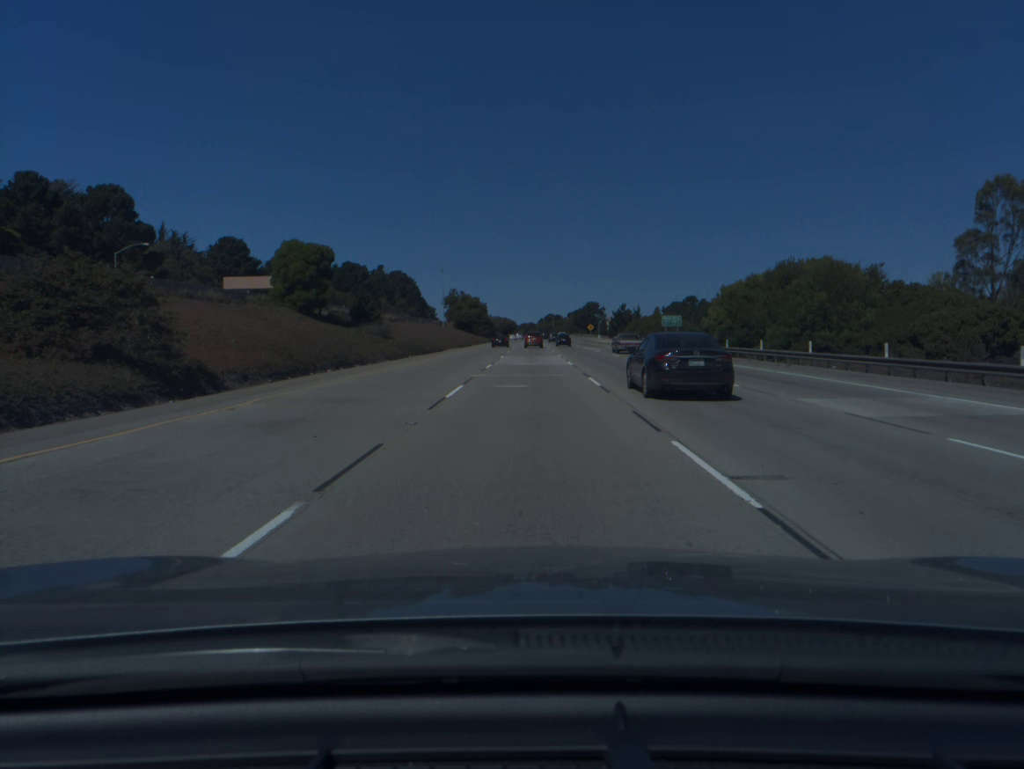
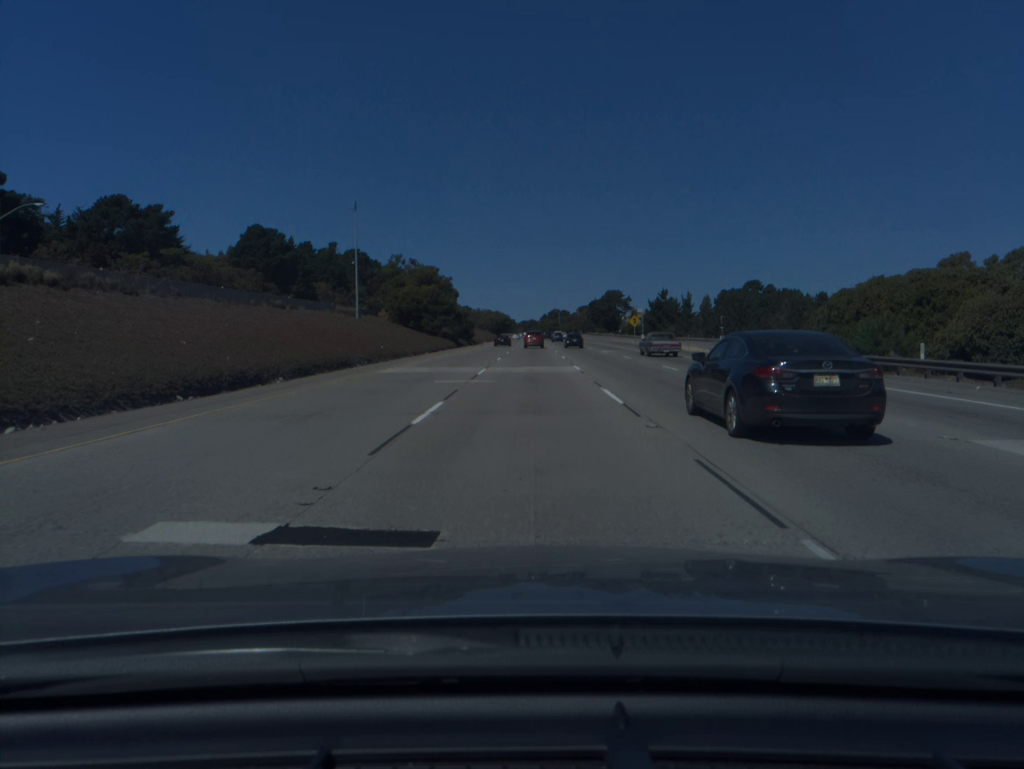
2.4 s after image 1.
(+0.1, +78.5) m; 0°
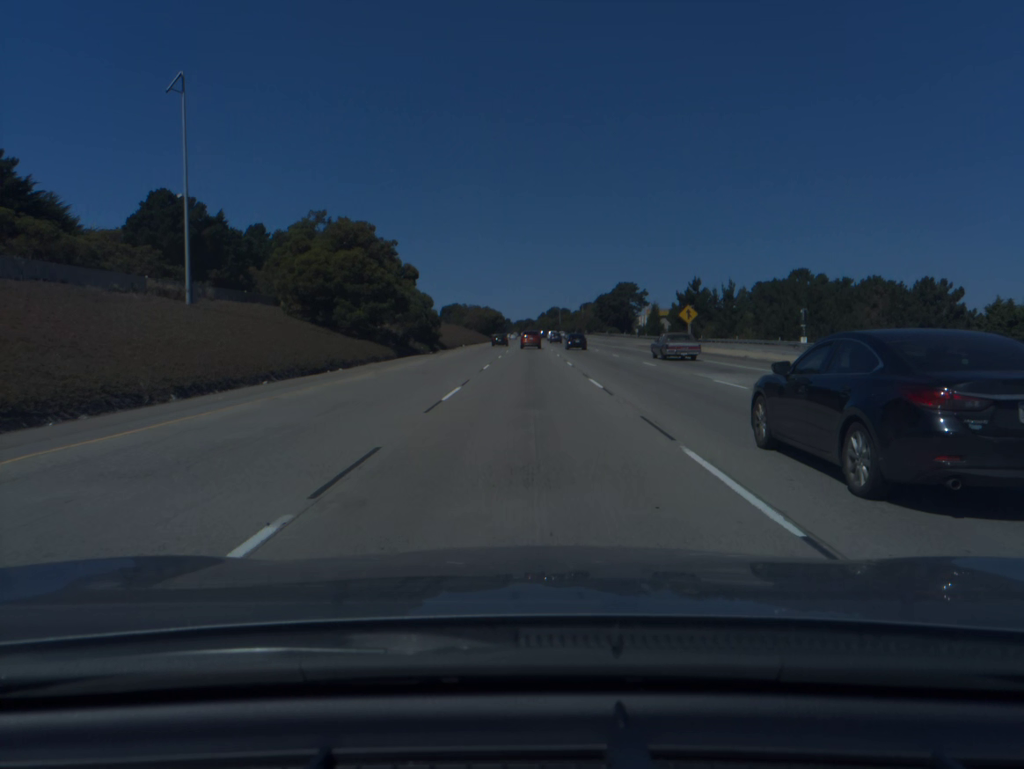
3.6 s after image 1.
(0.0, +39.1) m; 0°
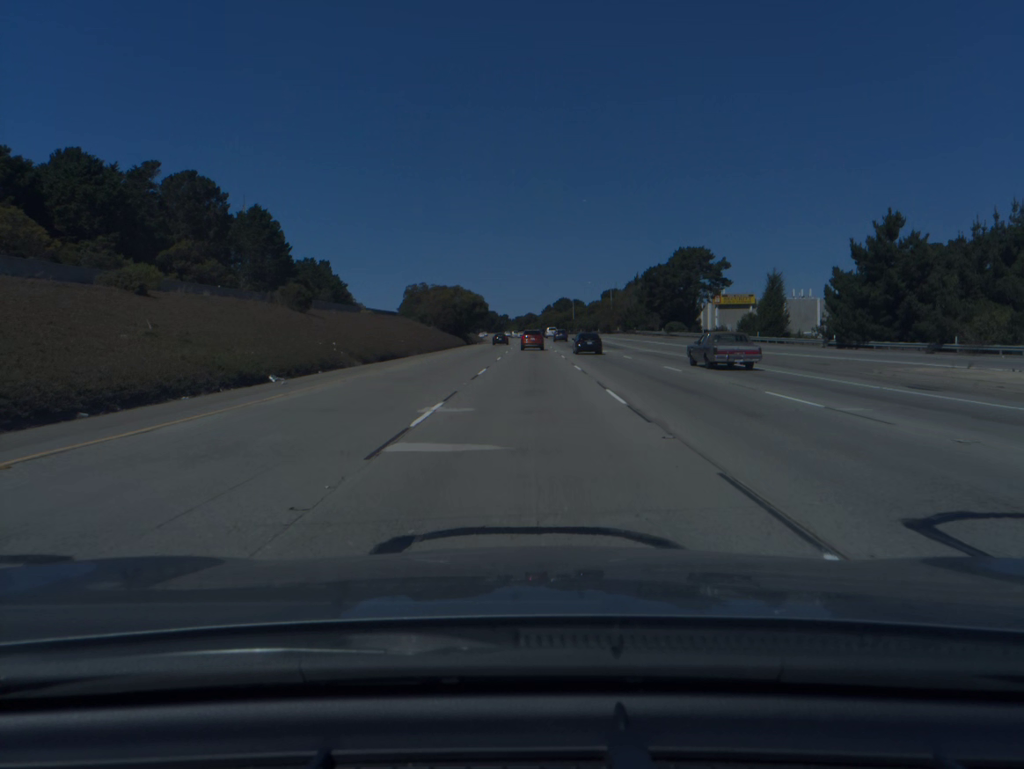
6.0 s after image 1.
(0.0, +77.8) m; 0°
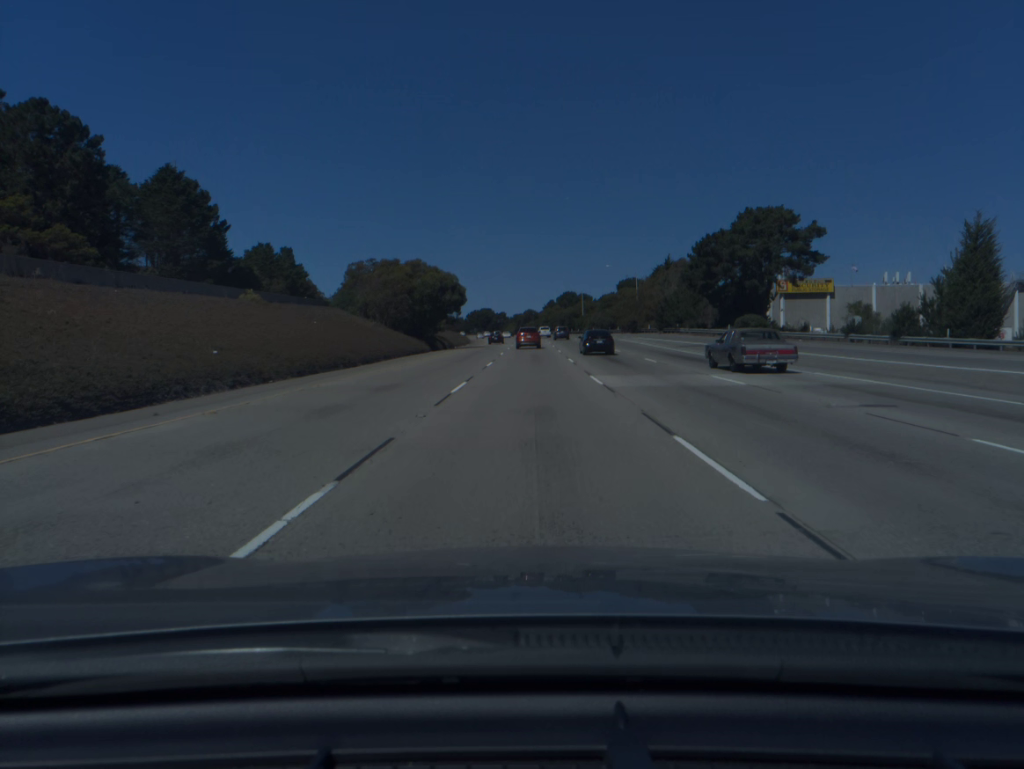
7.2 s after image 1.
(0.0, +38.2) m; 0°
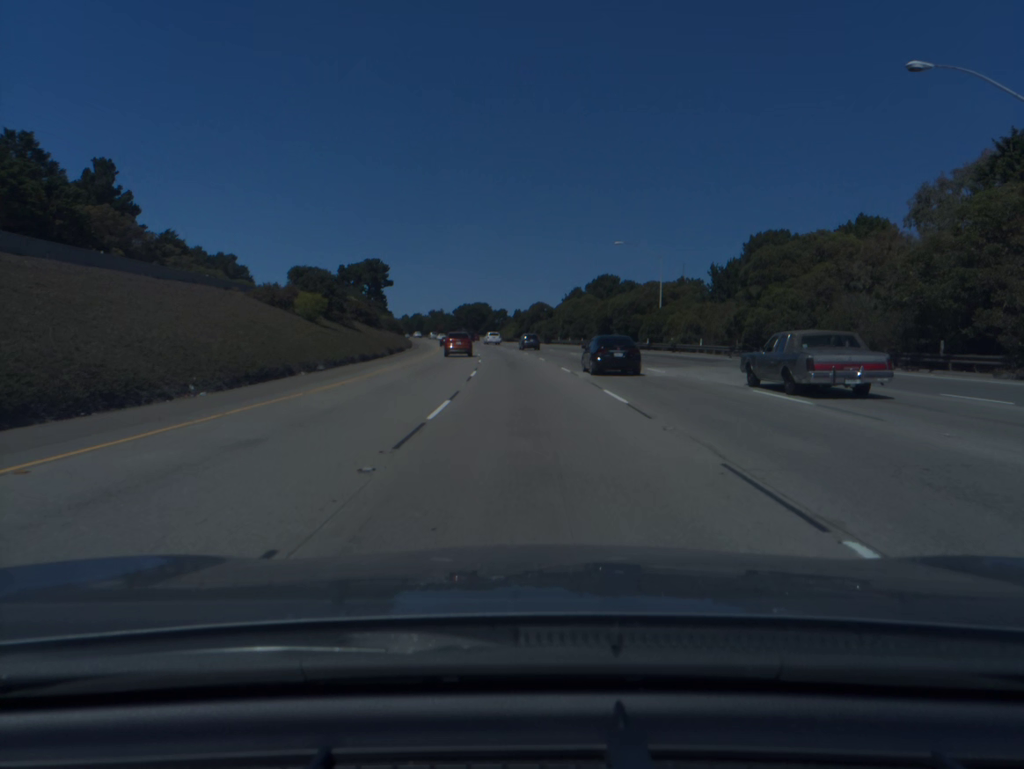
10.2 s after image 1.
(-0.3, +92.7) m; -1°
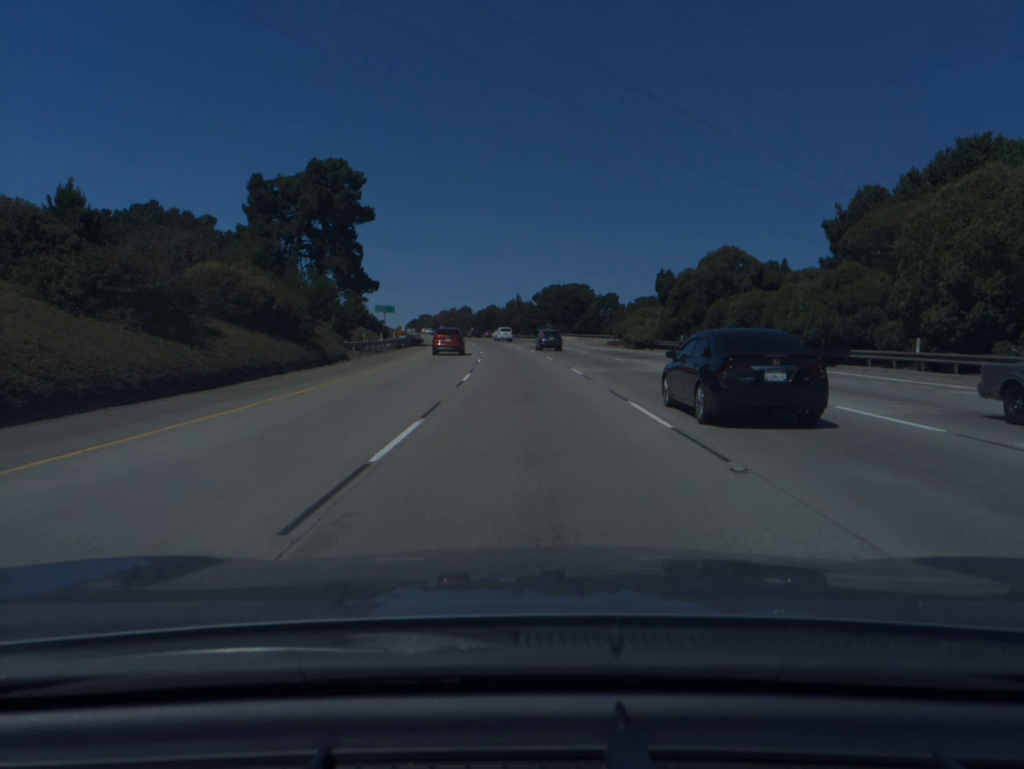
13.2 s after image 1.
(-5.1, +92.0) m; -7°
